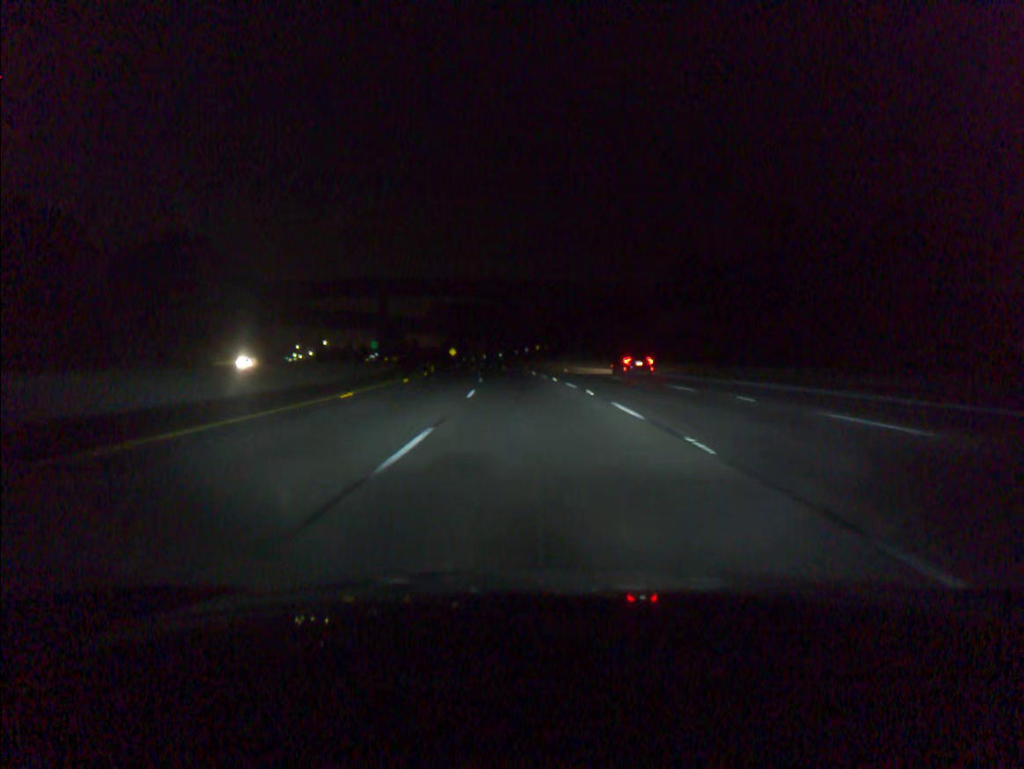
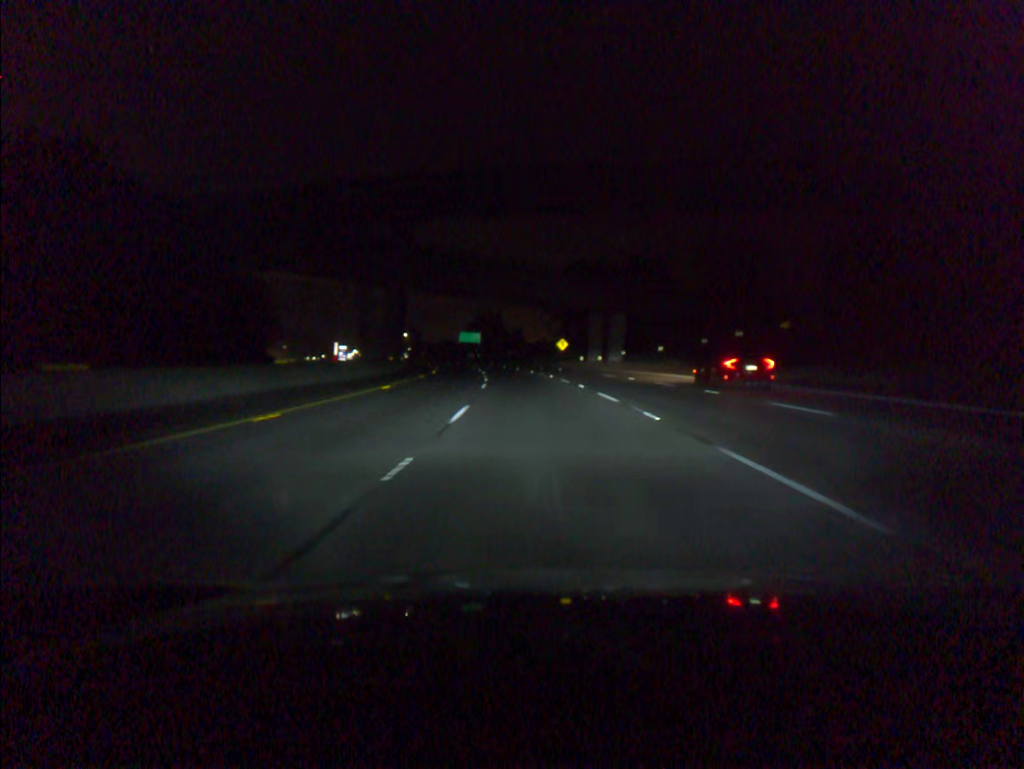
(-8.2, +96.4) m; -9°
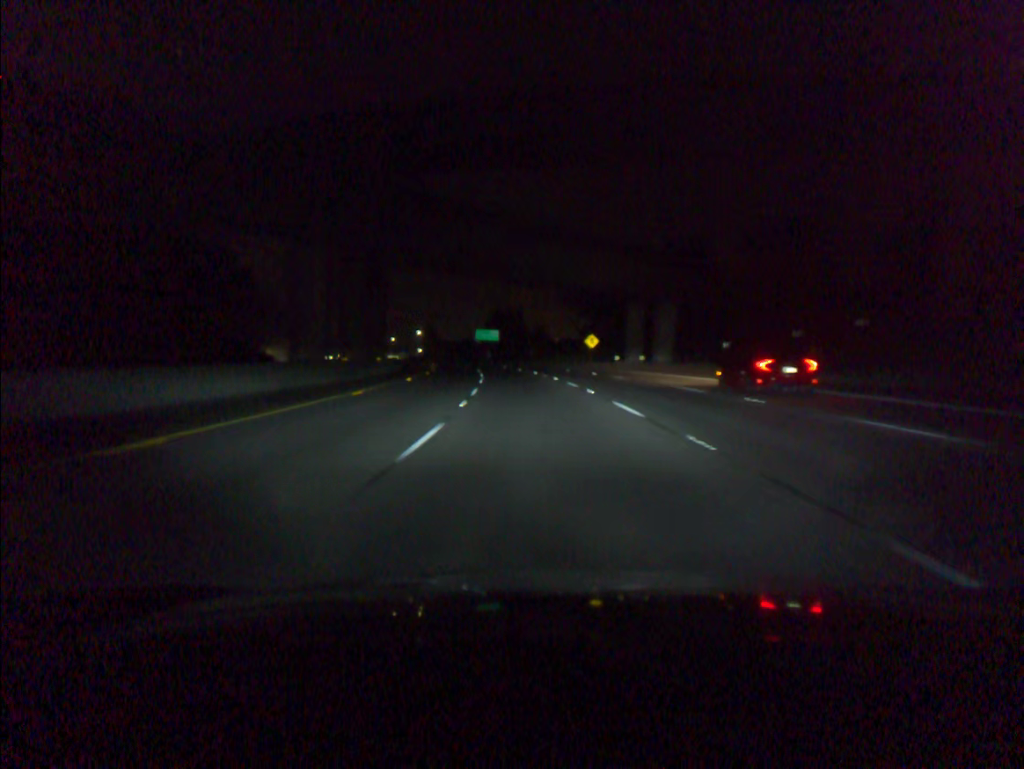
(-0.3, +19.5) m; -2°
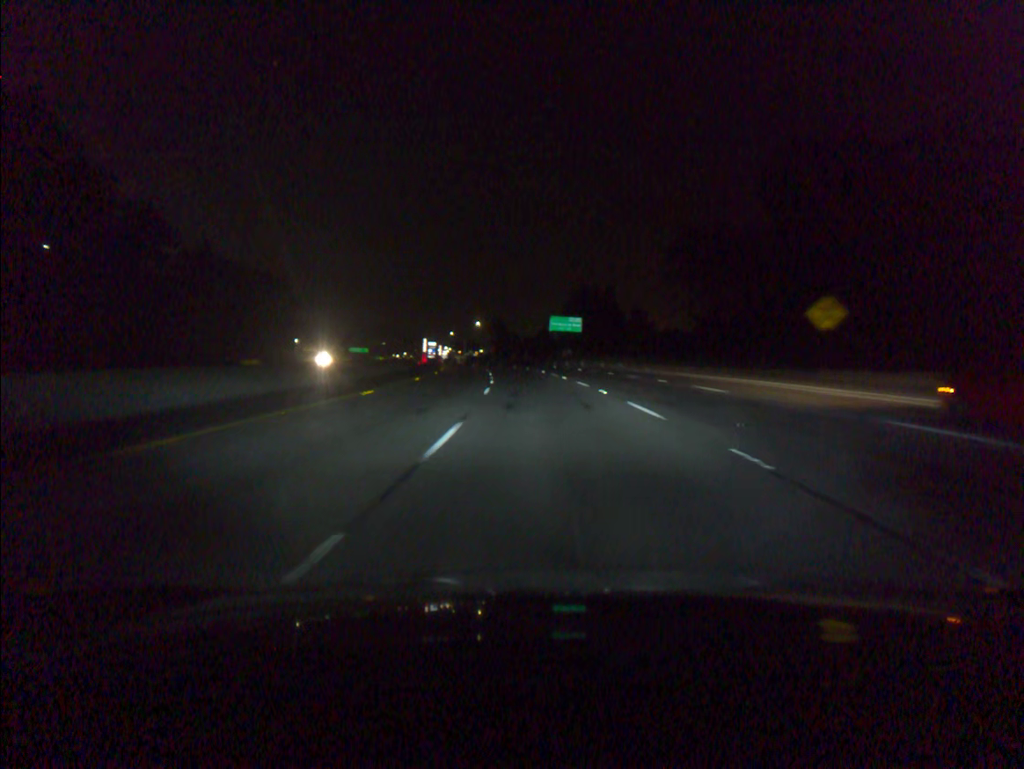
(-3.2, +58.6) m; -6°
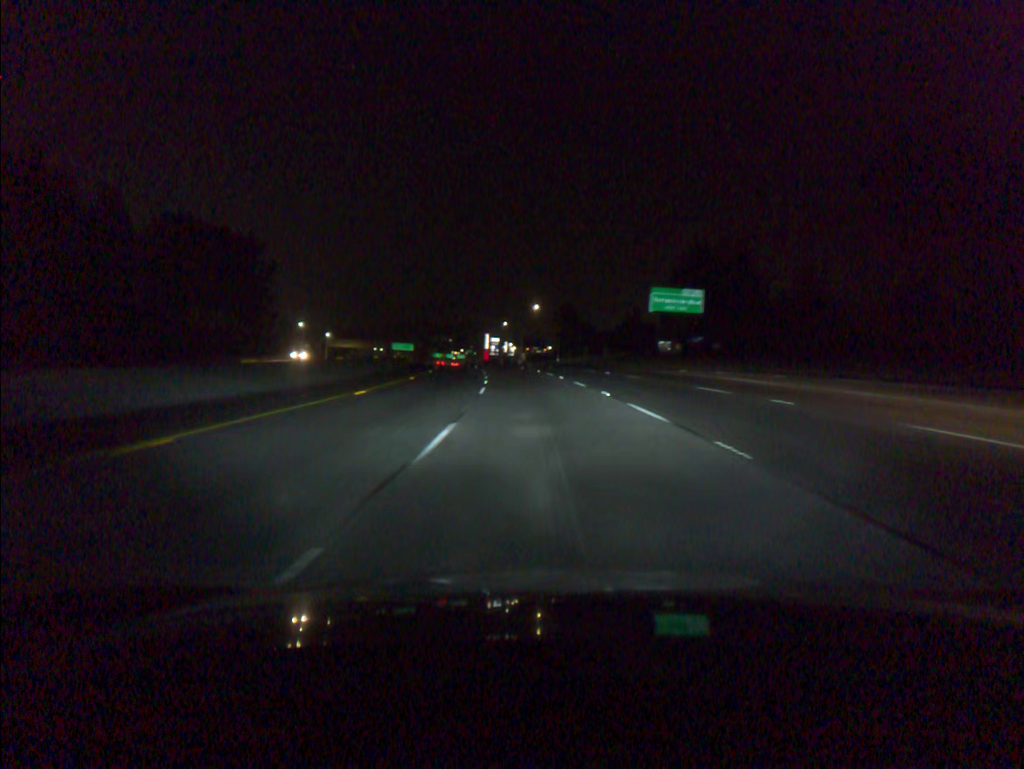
(-2.6, +58.8) m; -5°
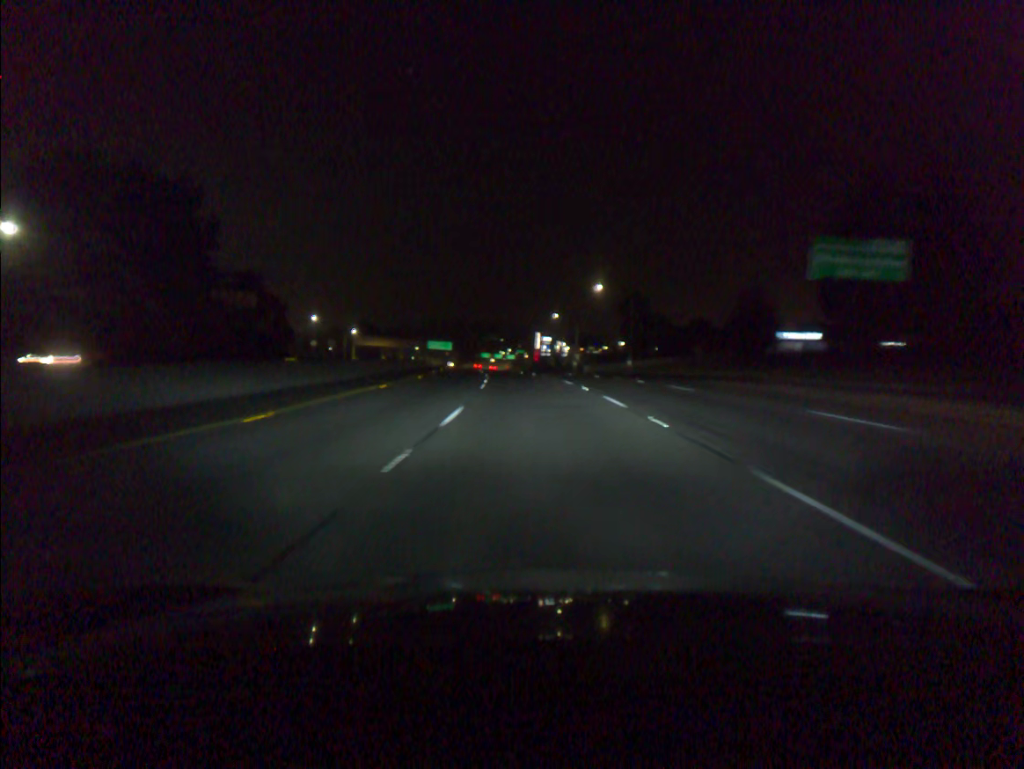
(-1.3, +39.3) m; -4°
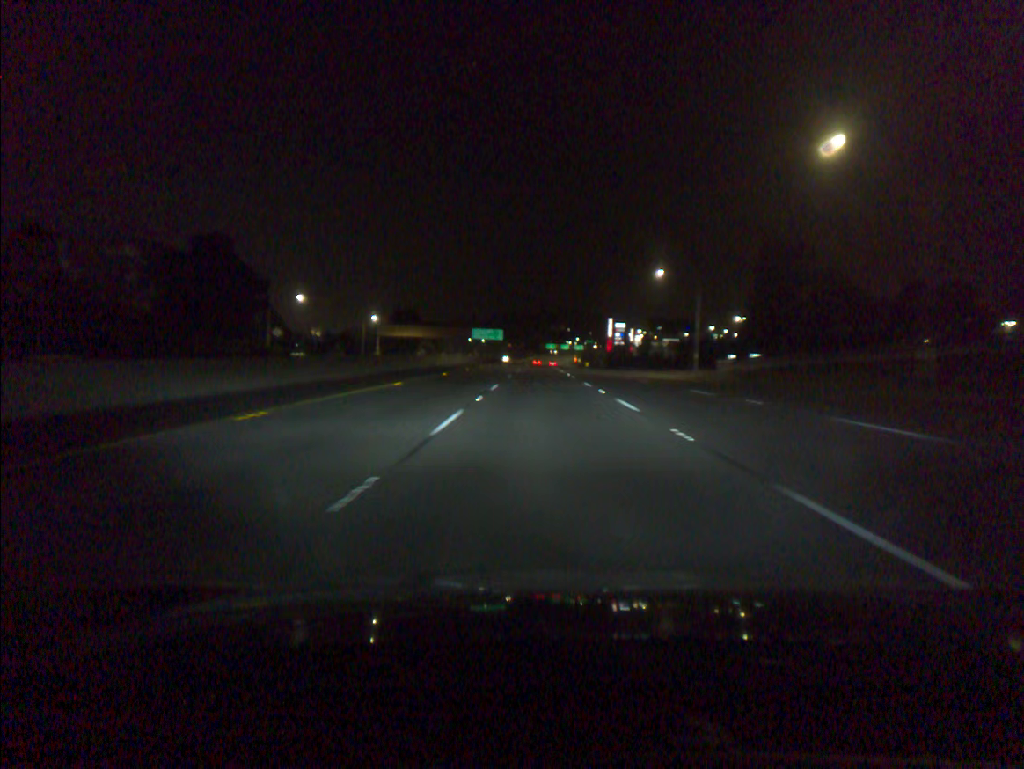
(-2.8, +59.1) m; -5°
